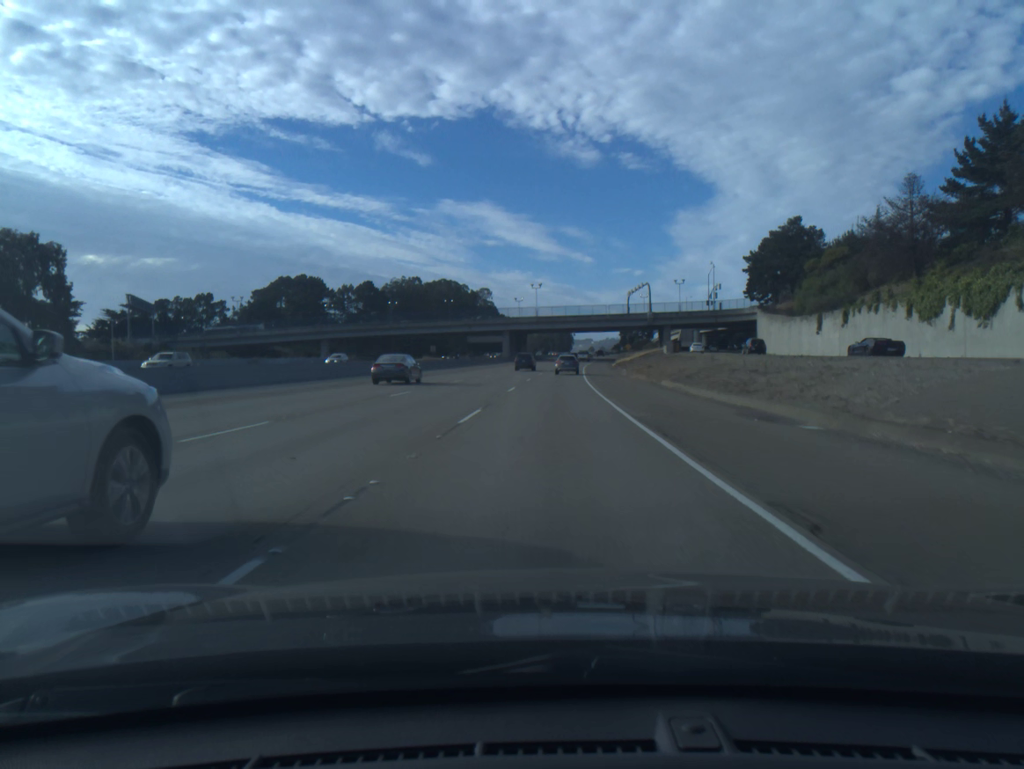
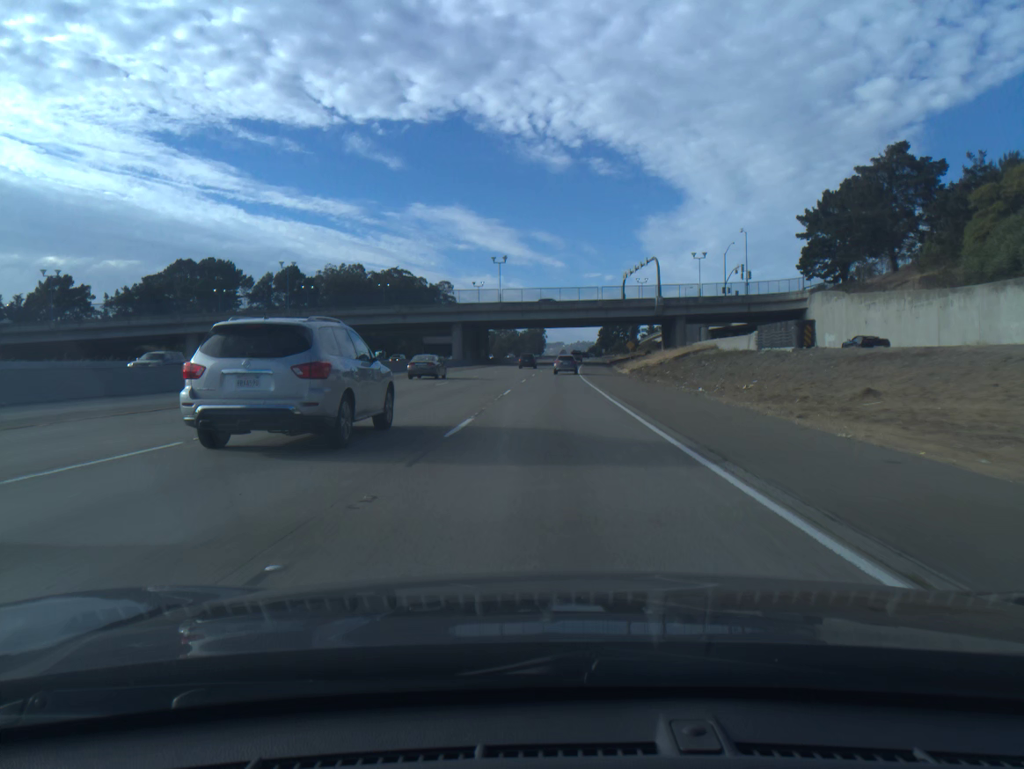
(+0.8, +46.5) m; +2°
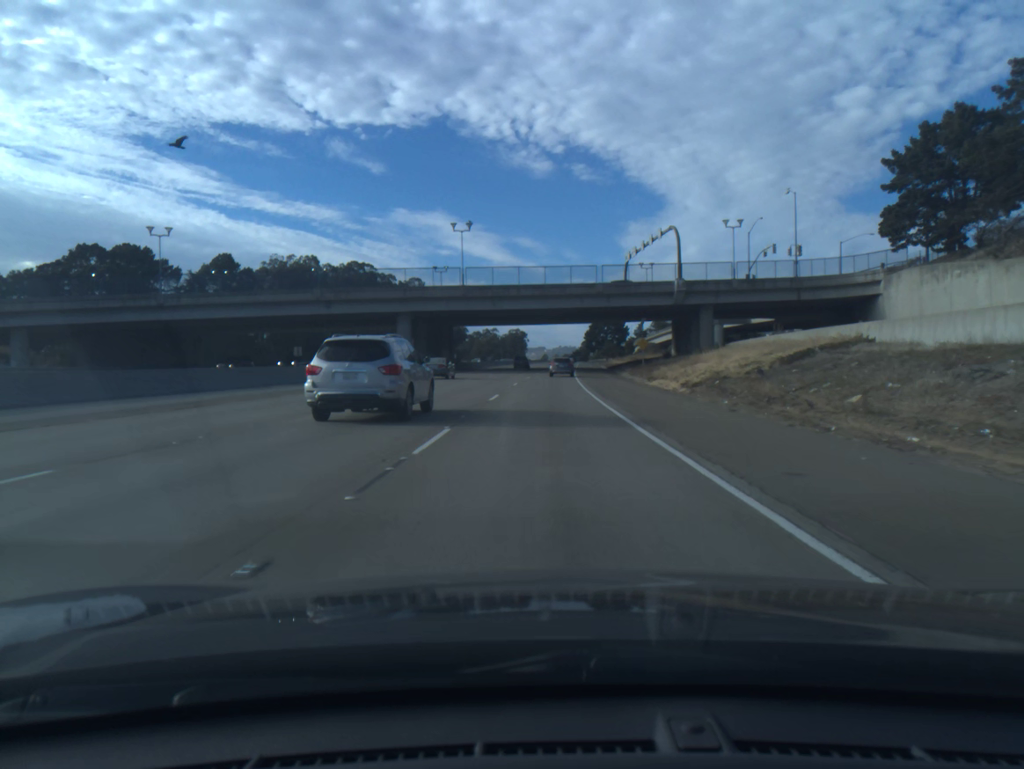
(+0.4, +31.1) m; +1°
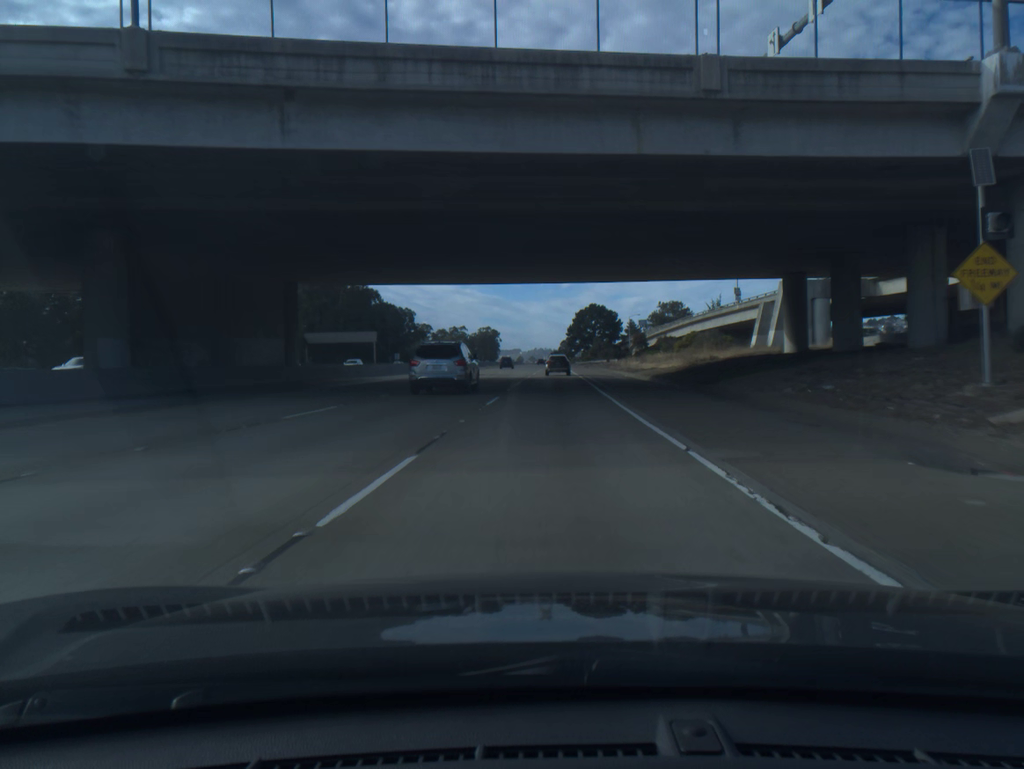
(+0.9, +62.2) m; +2°
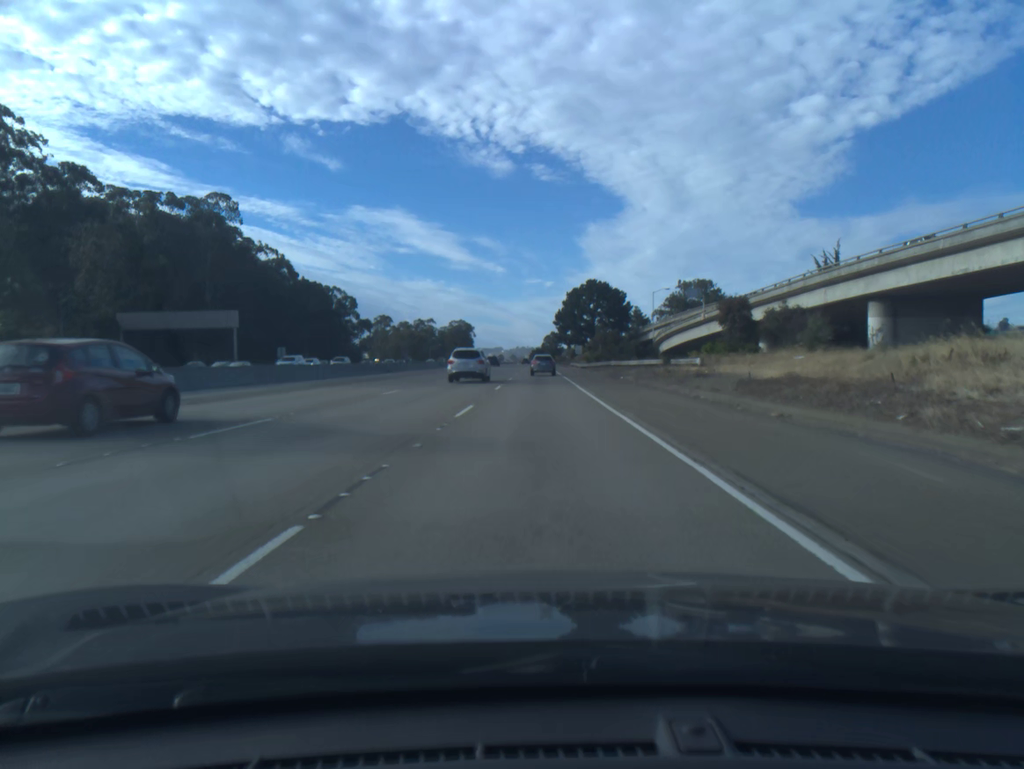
(+1.3, +76.6) m; +1°
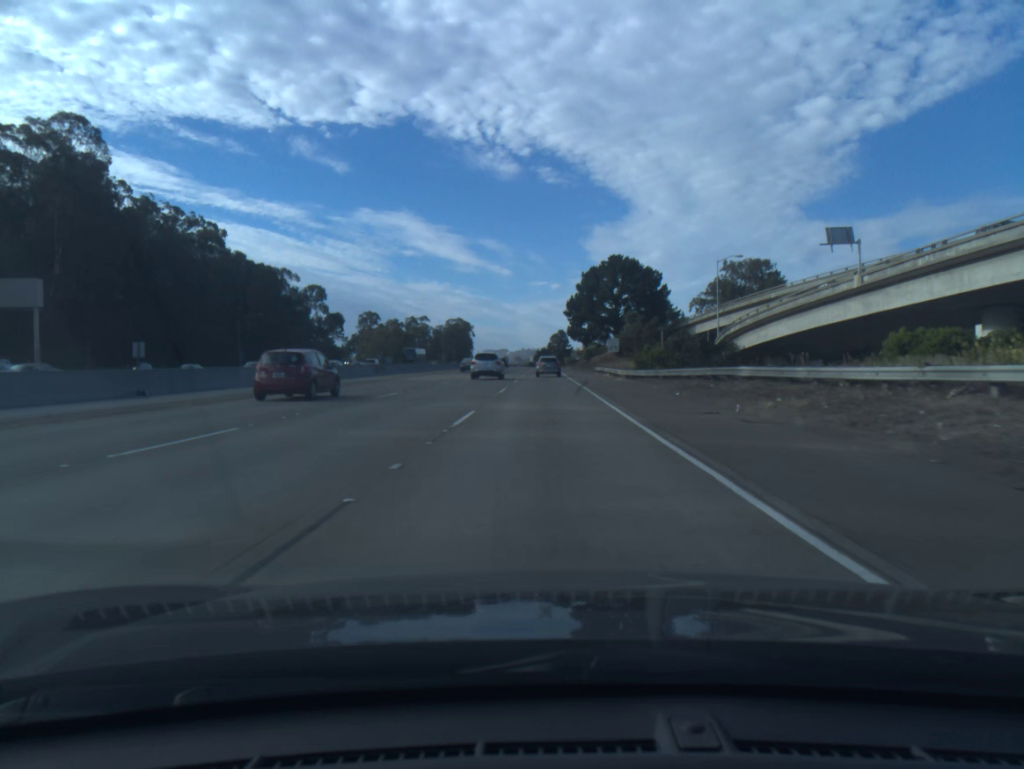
(-0.1, +45.5) m; 0°
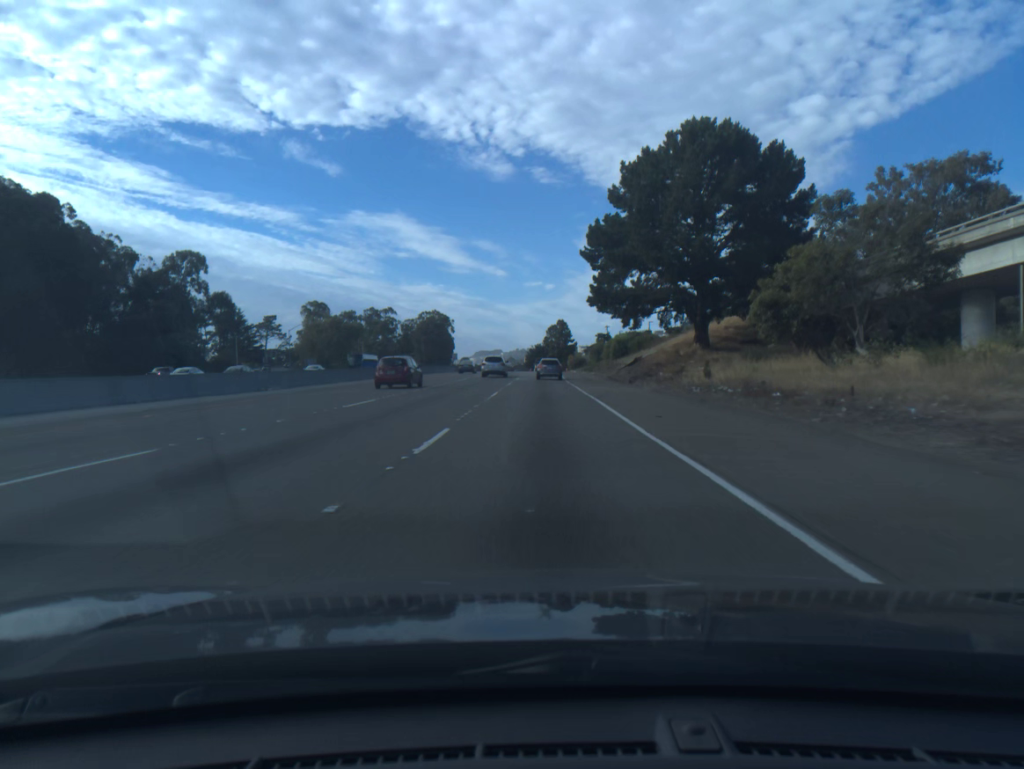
(+0.3, +76.0) m; +1°
